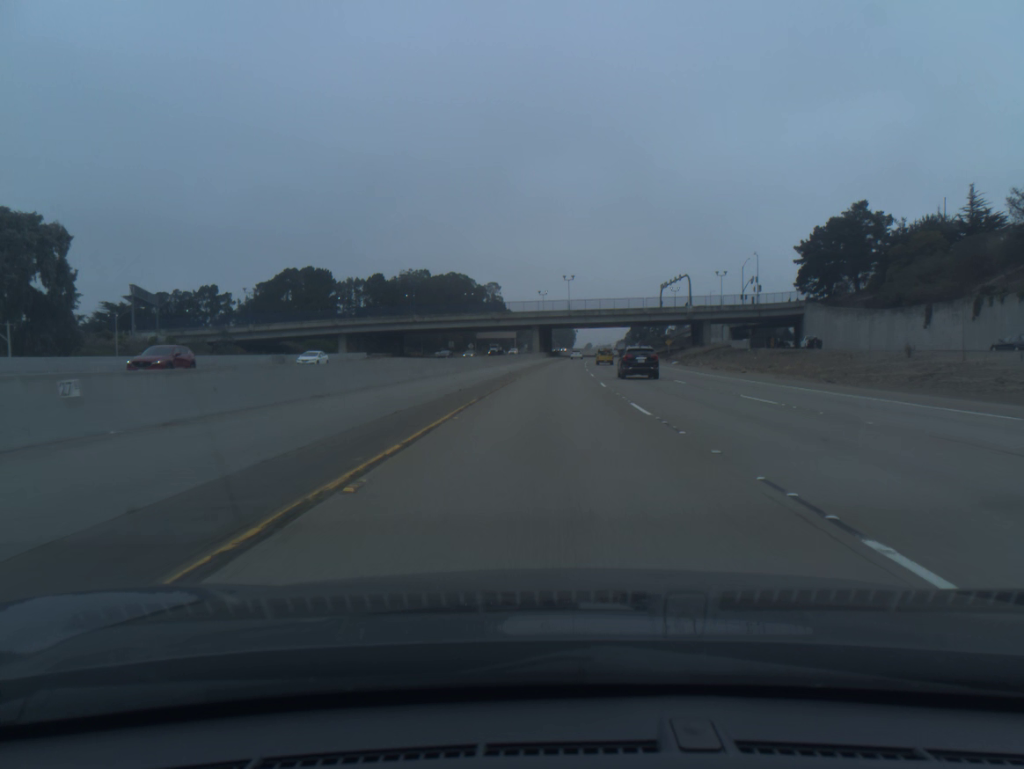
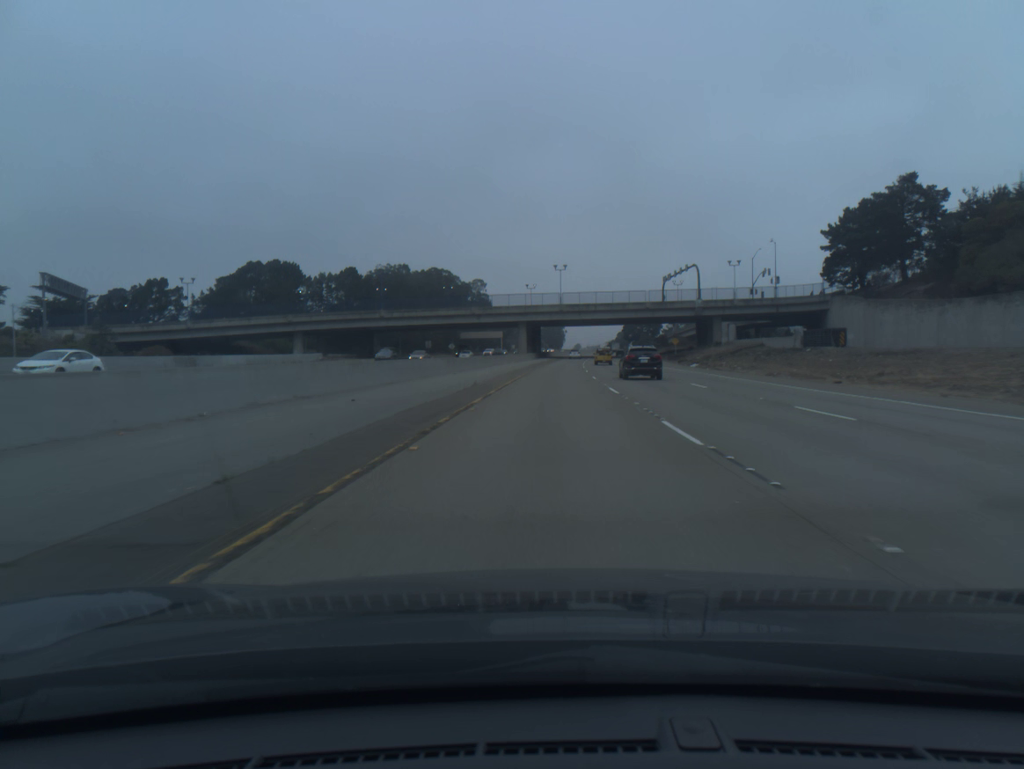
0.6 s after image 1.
(+0.1, +19.3) m; +1°
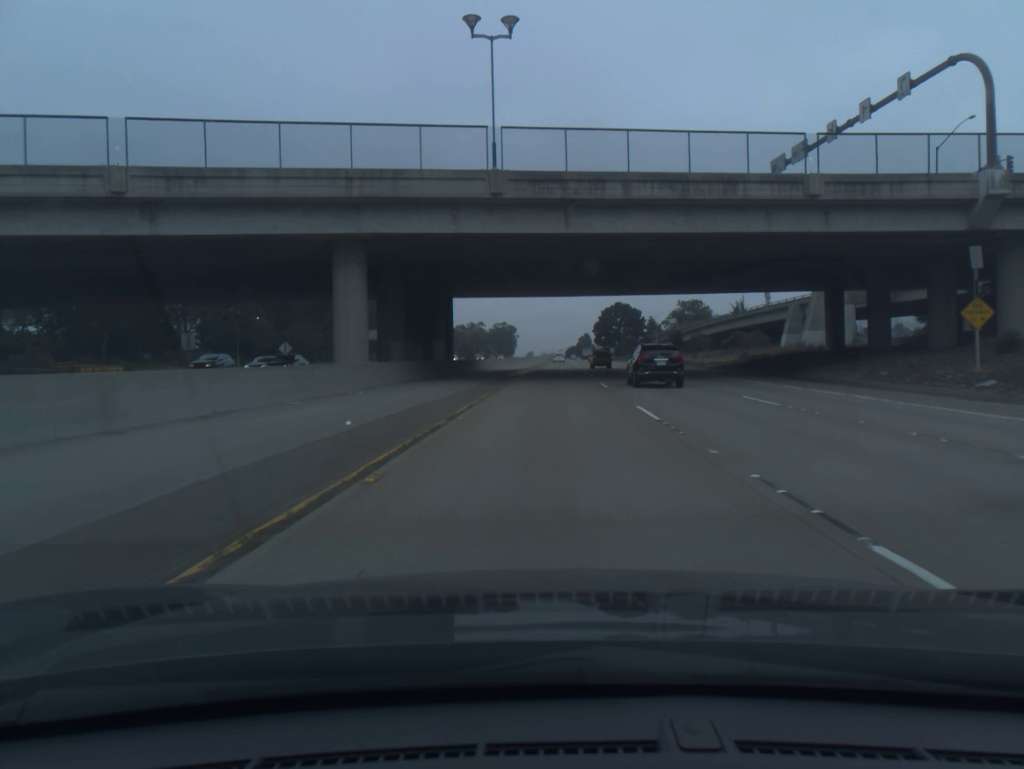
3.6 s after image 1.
(+3.1, +96.7) m; +4°
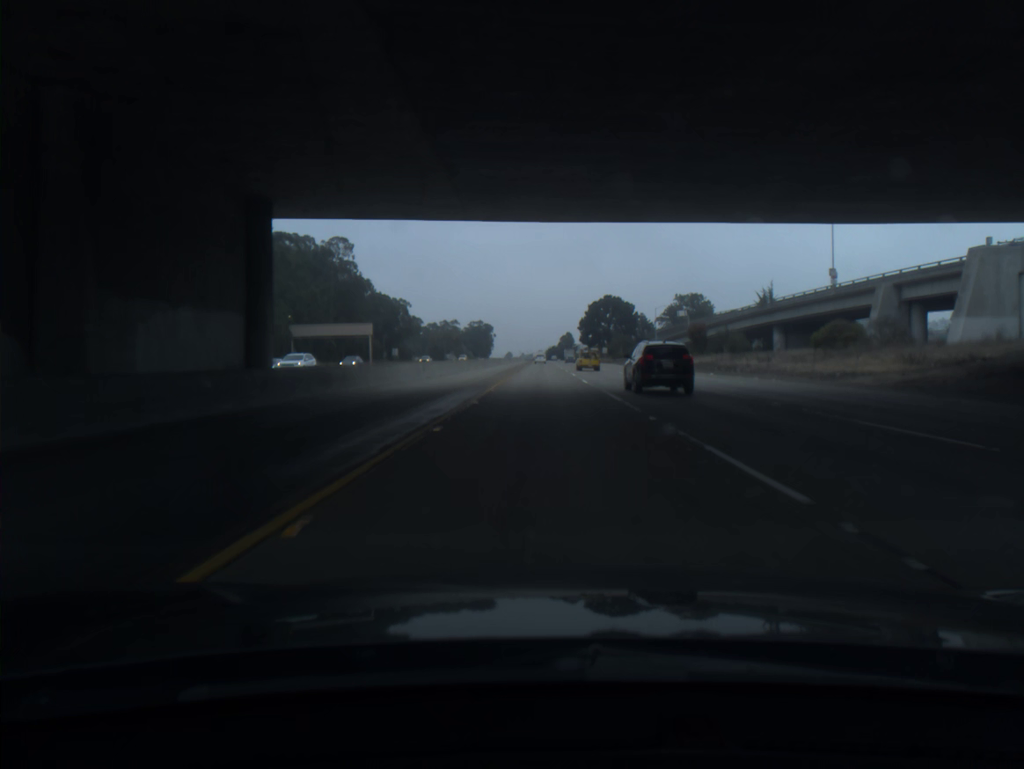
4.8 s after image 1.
(+0.7, +38.9) m; +2°
